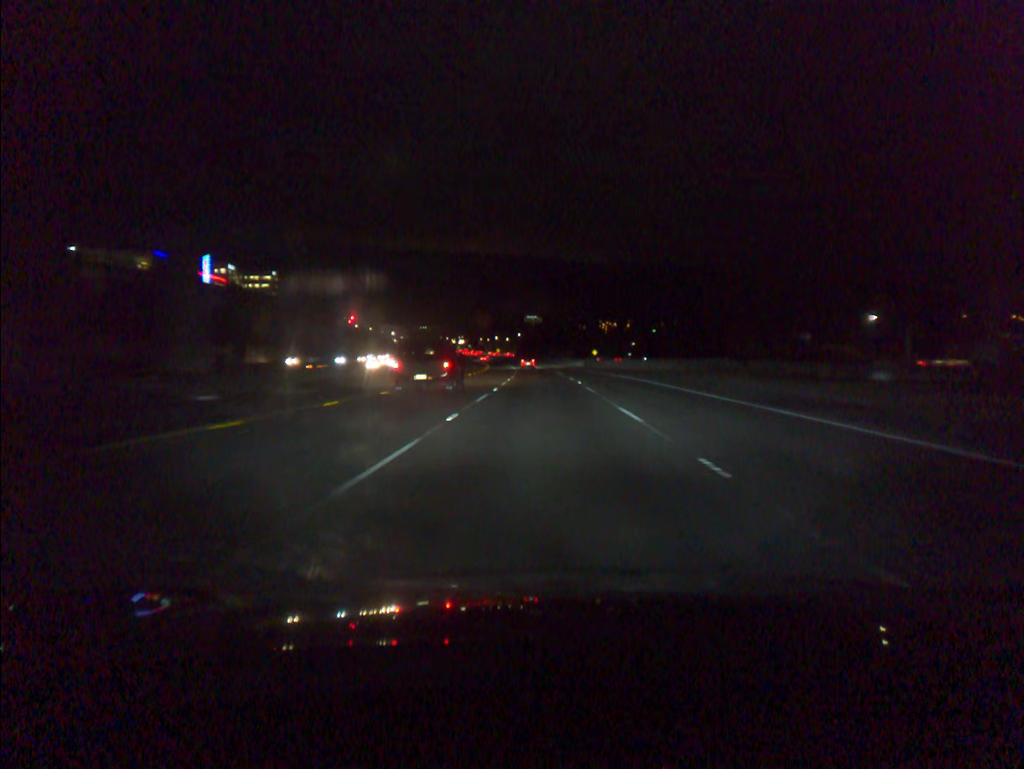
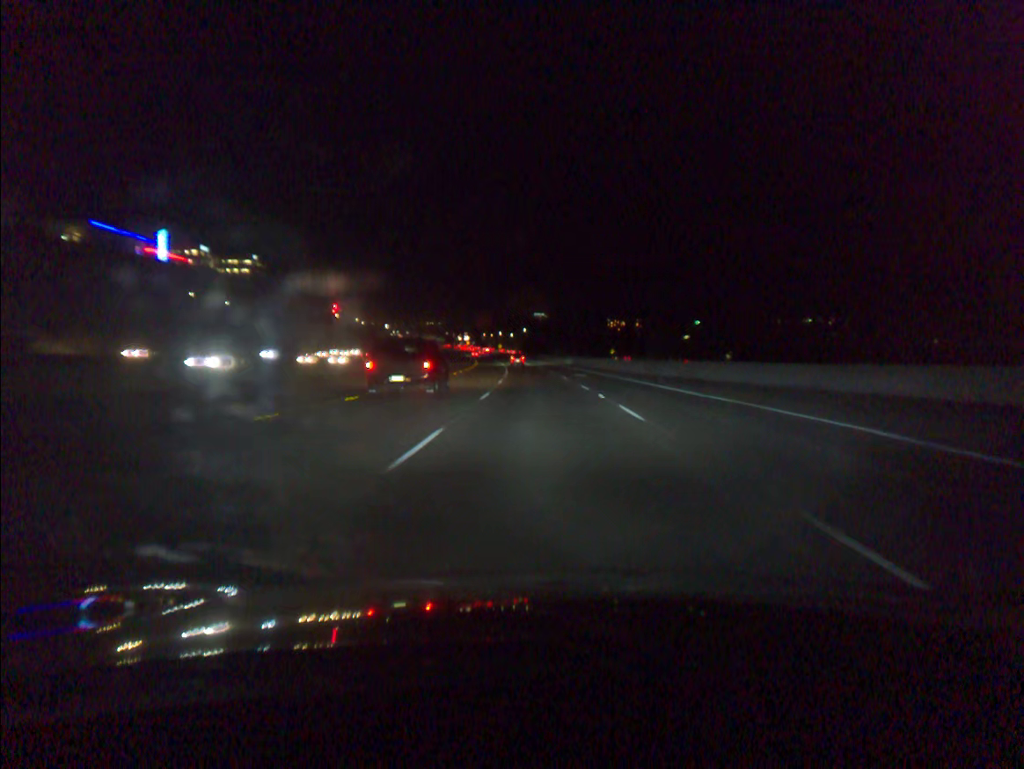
(-0.1, +41.9) m; 0°
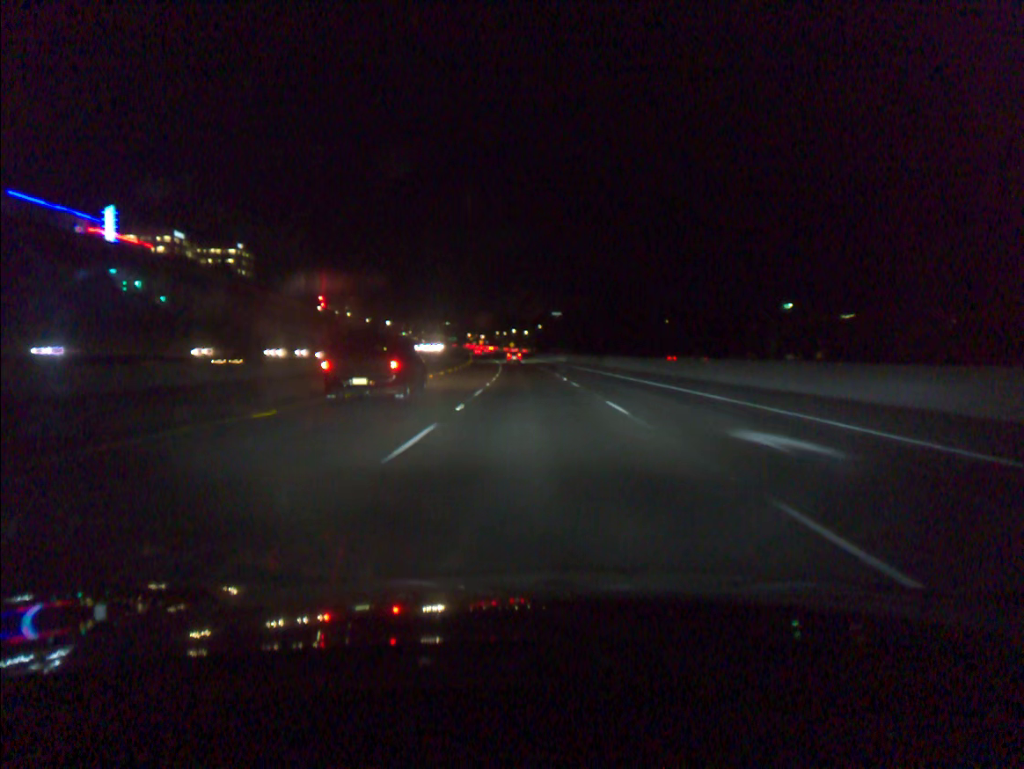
(-0.4, +42.7) m; -1°
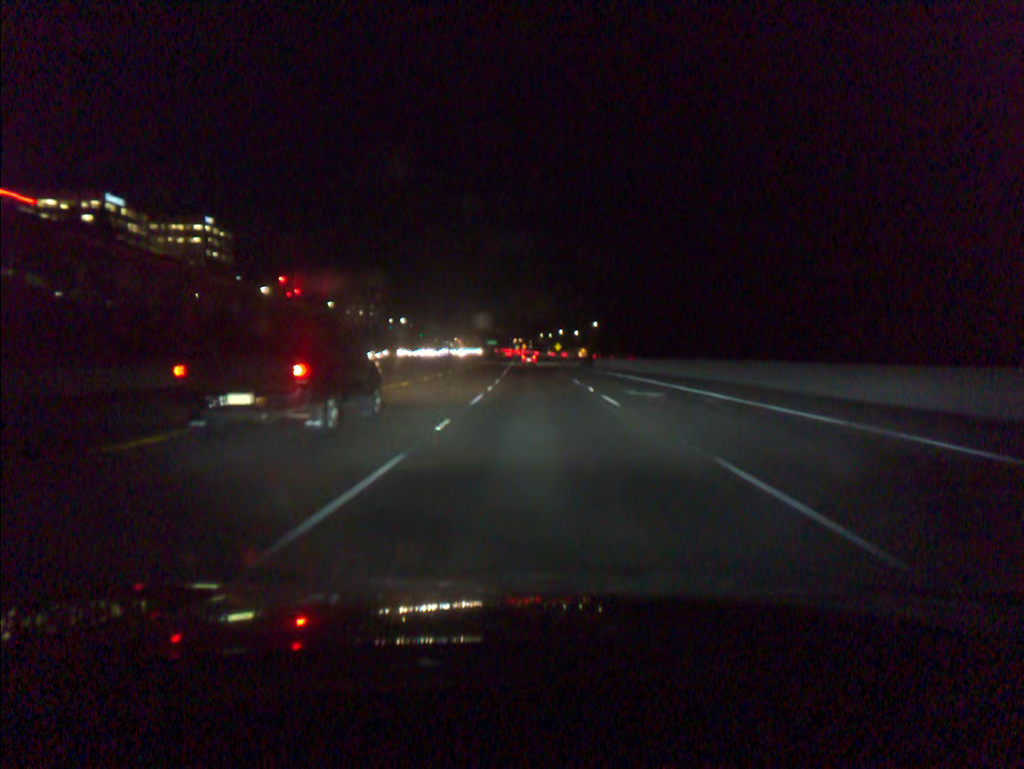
(-2.9, +84.4) m; -4°
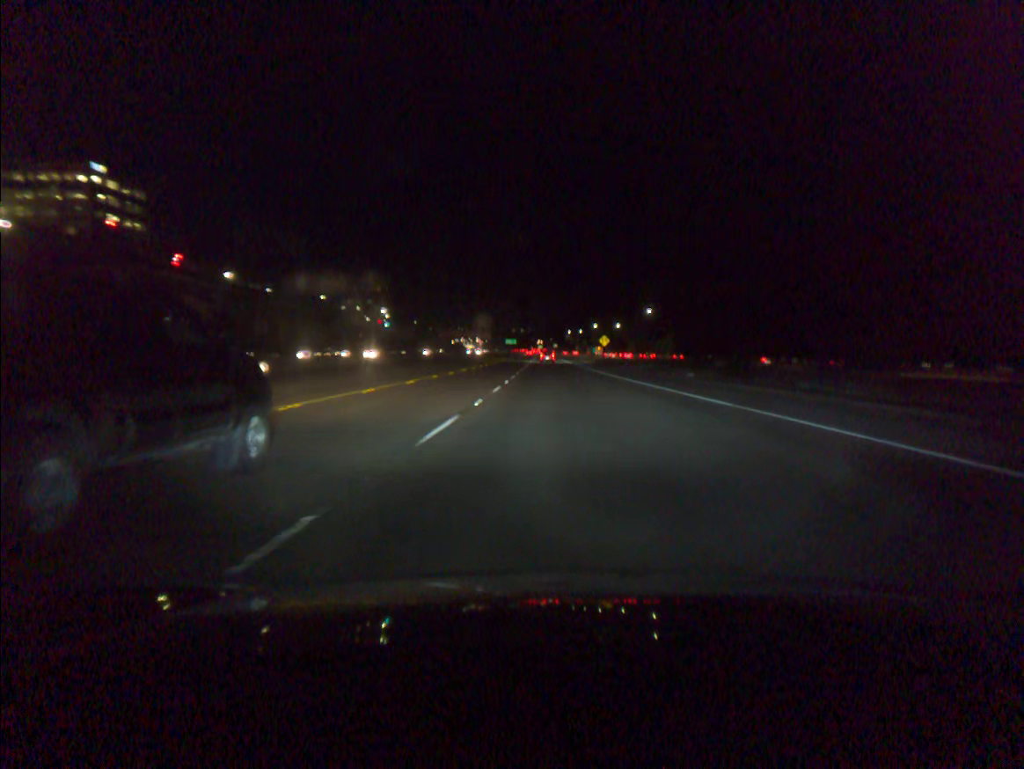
(-1.5, +81.2) m; -2°
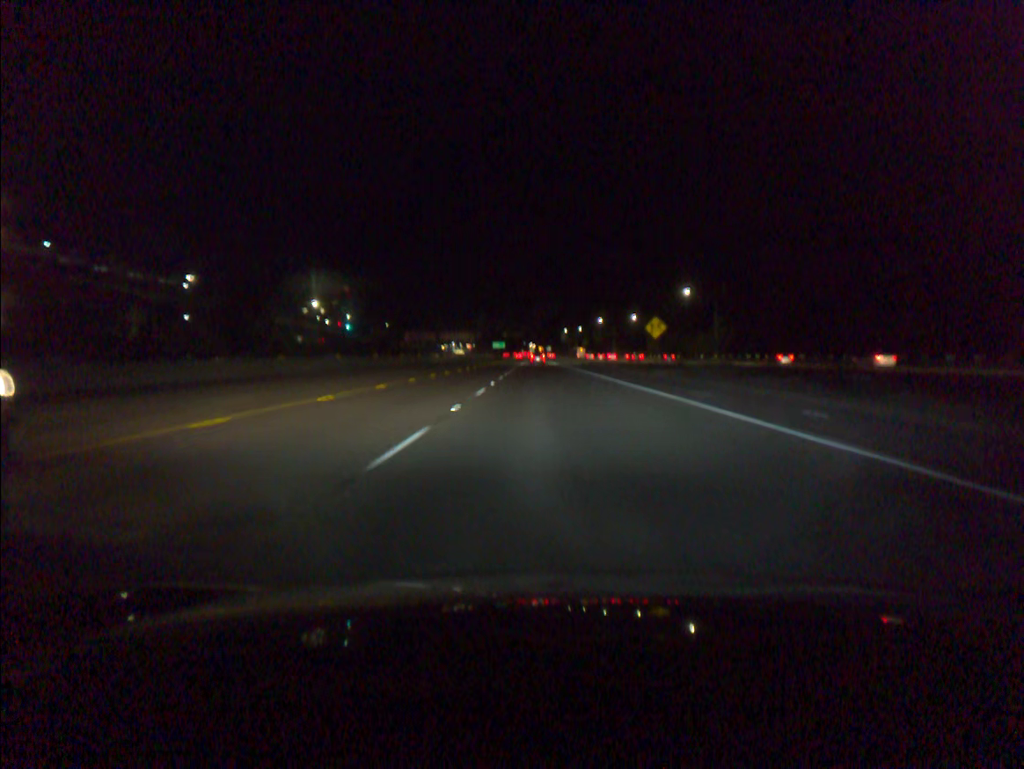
(+0.4, +61.3) m; +1°
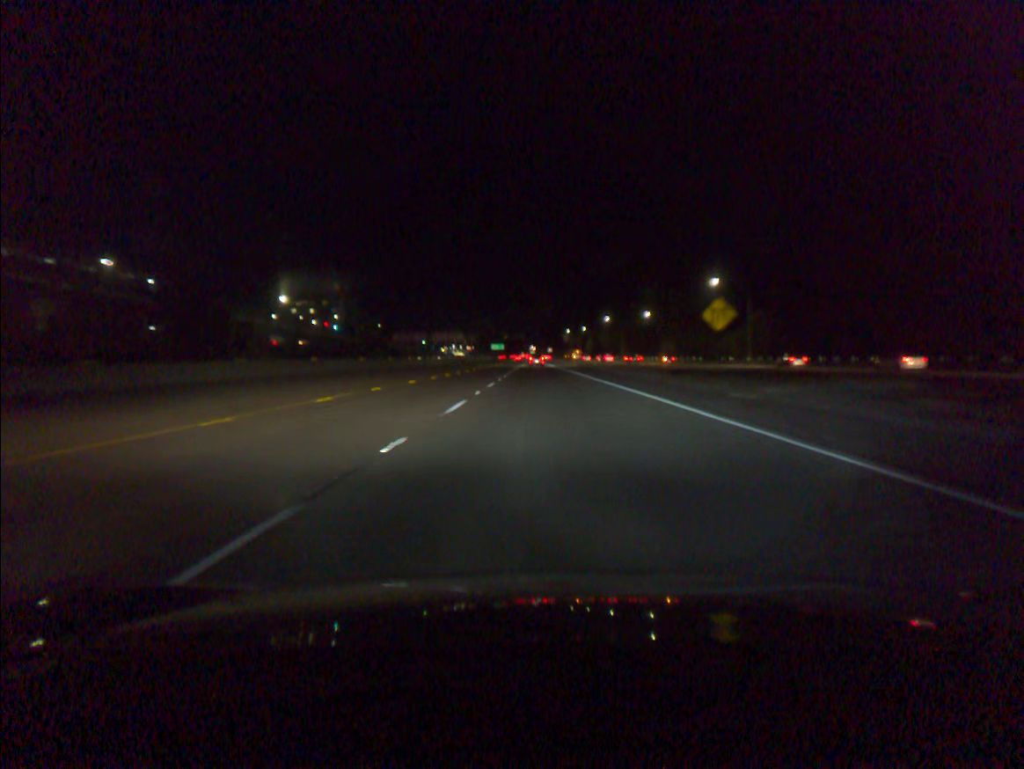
(0.0, +21.4) m; 0°
